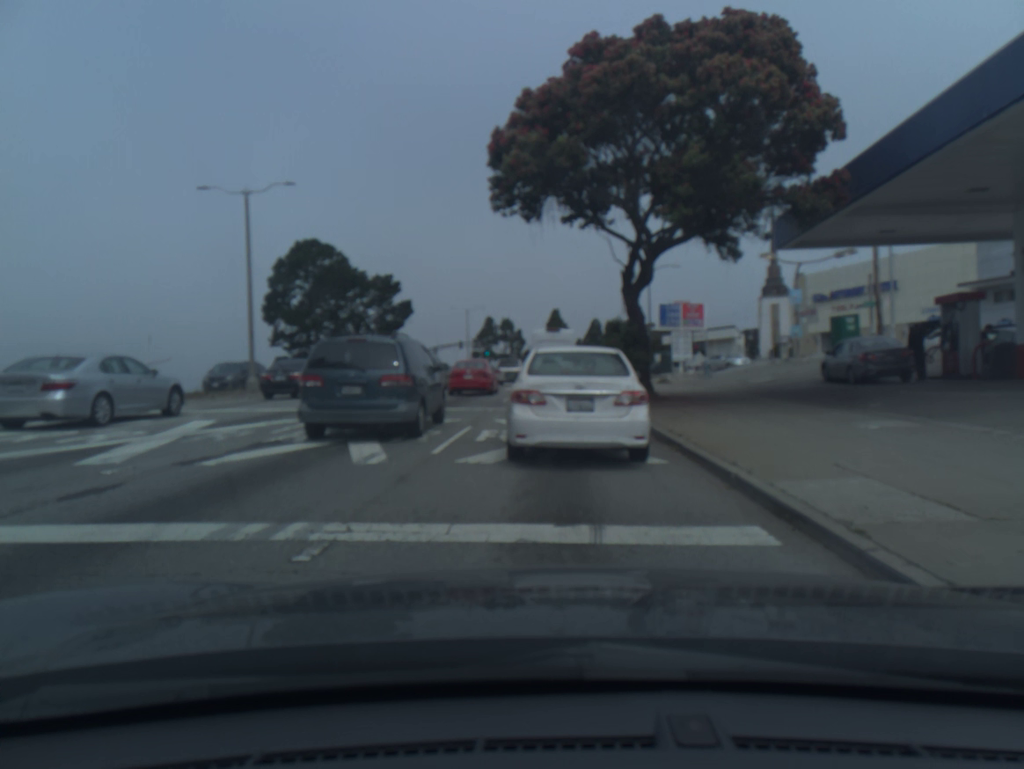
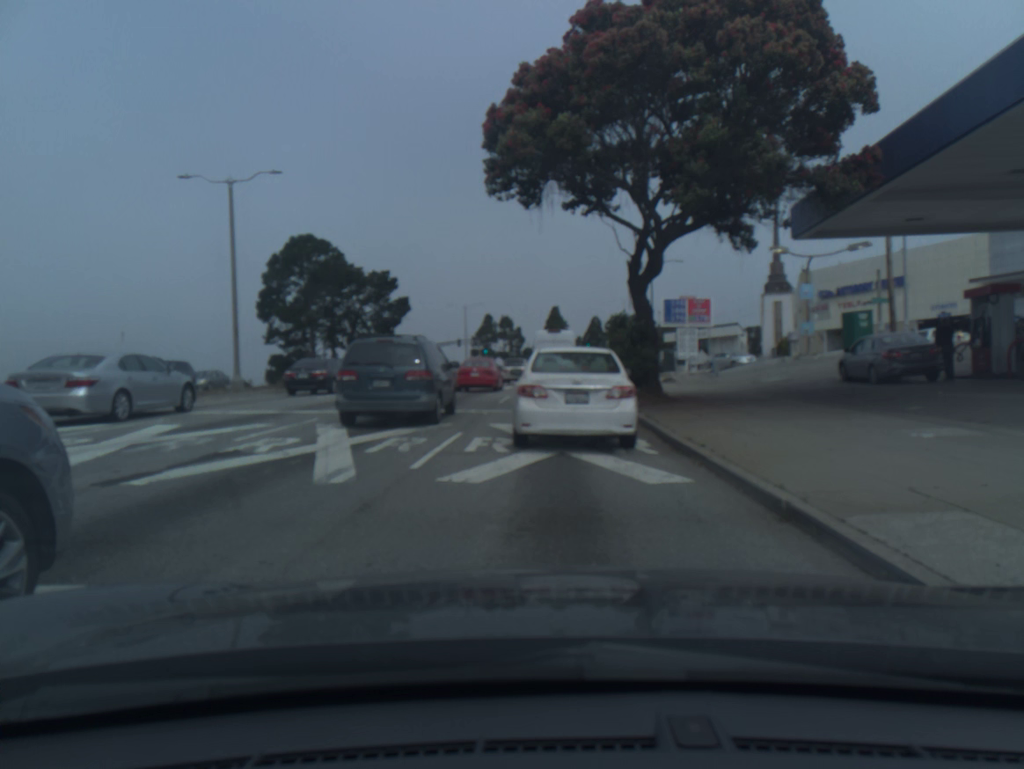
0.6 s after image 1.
(0.0, +1.6) m; 0°
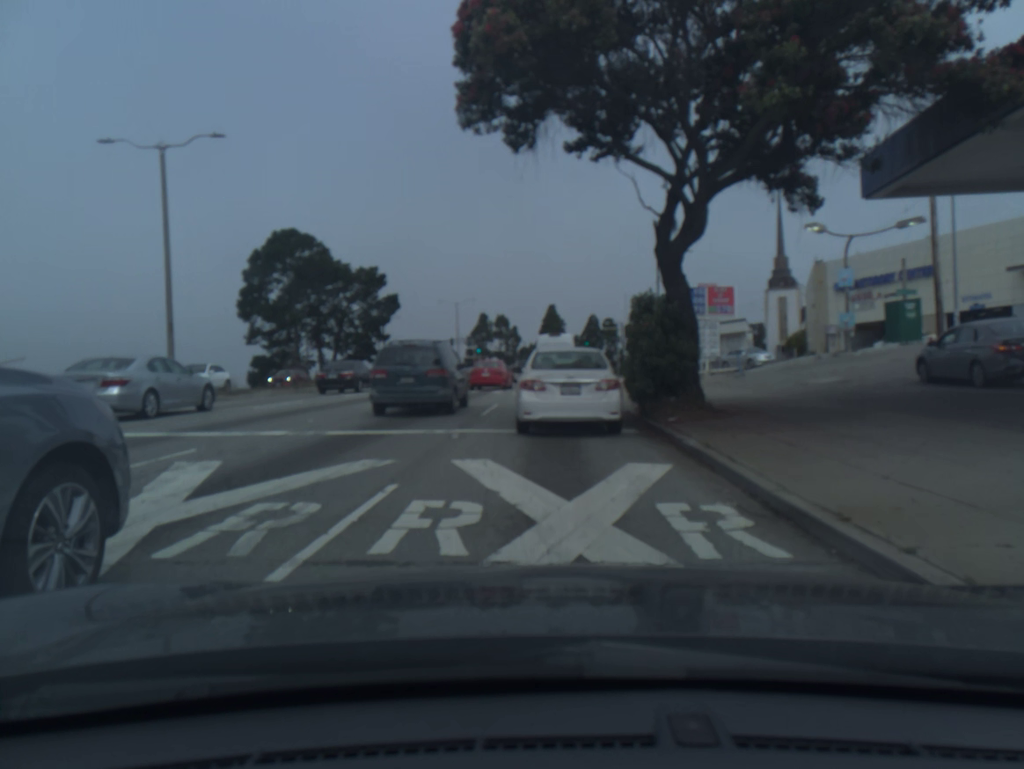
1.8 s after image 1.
(0.0, +5.5) m; 0°
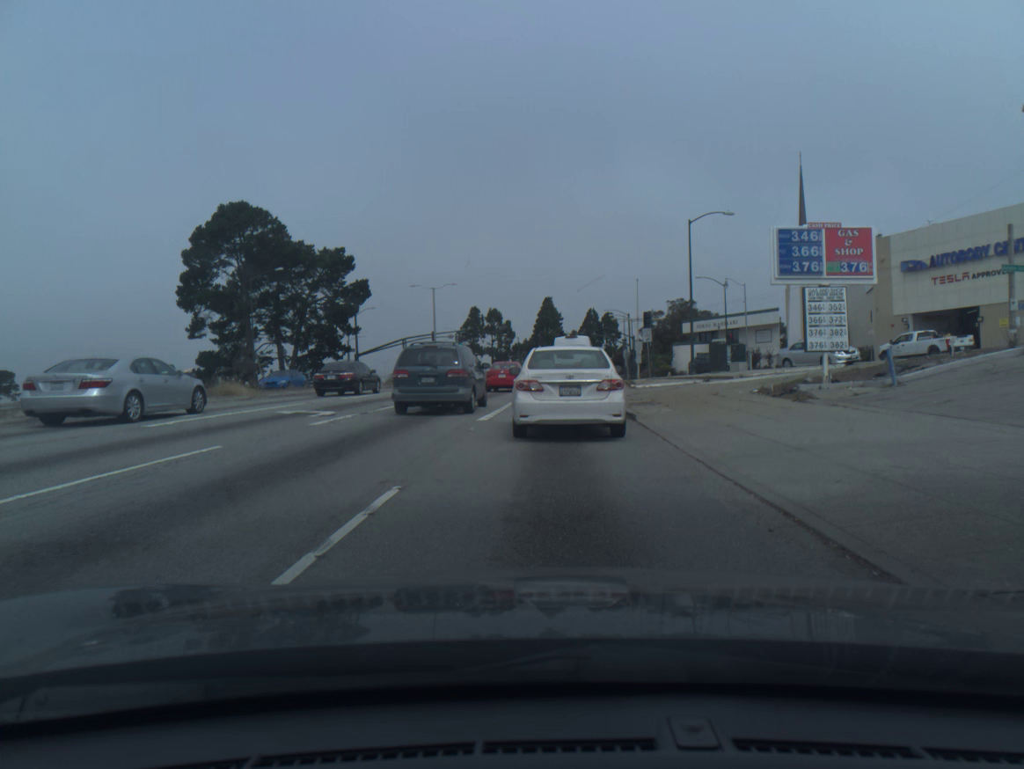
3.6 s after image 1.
(0.0, +14.4) m; 0°
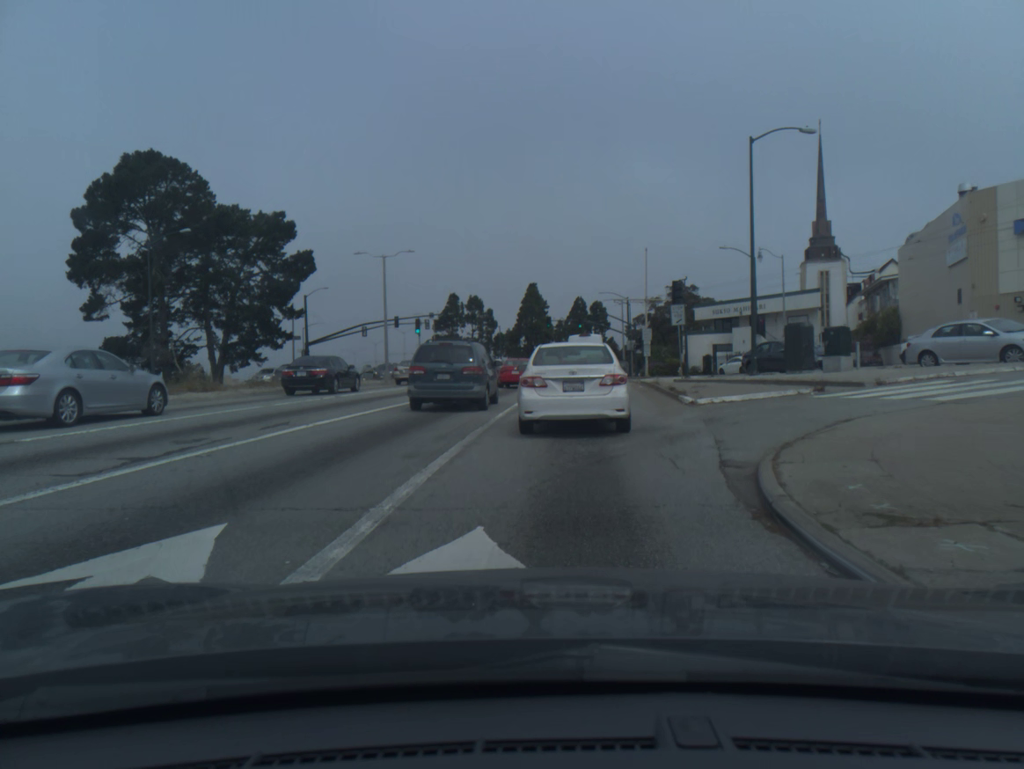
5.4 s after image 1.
(+0.2, +16.4) m; +2°
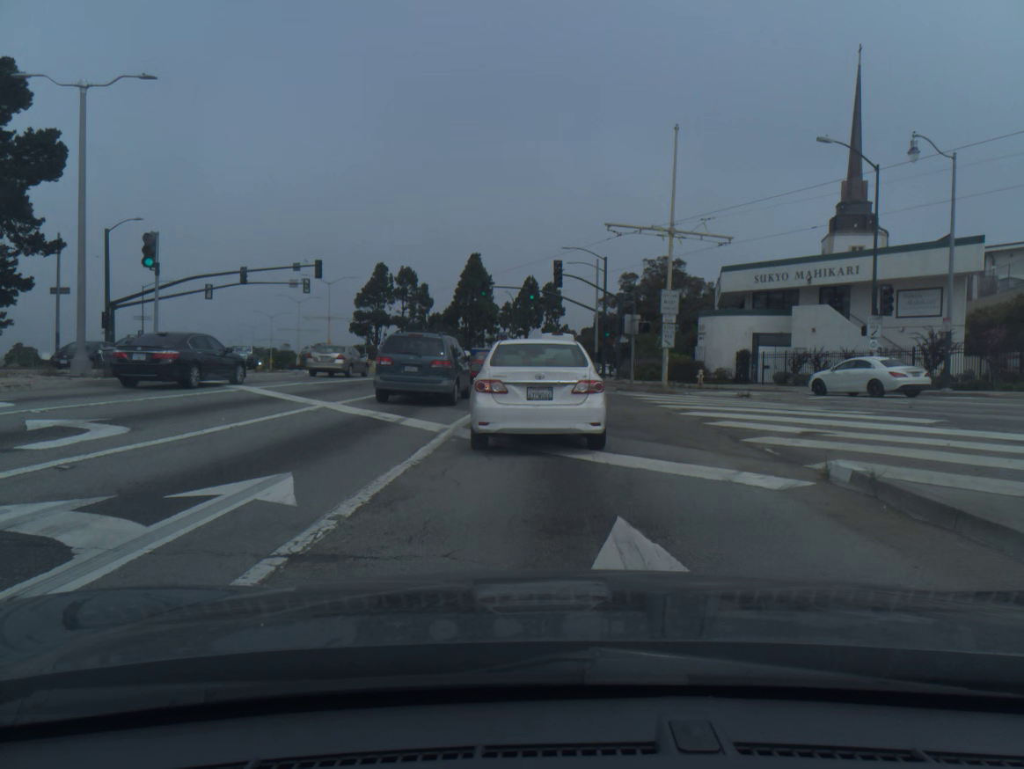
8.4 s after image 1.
(+1.3, +31.4) m; +3°
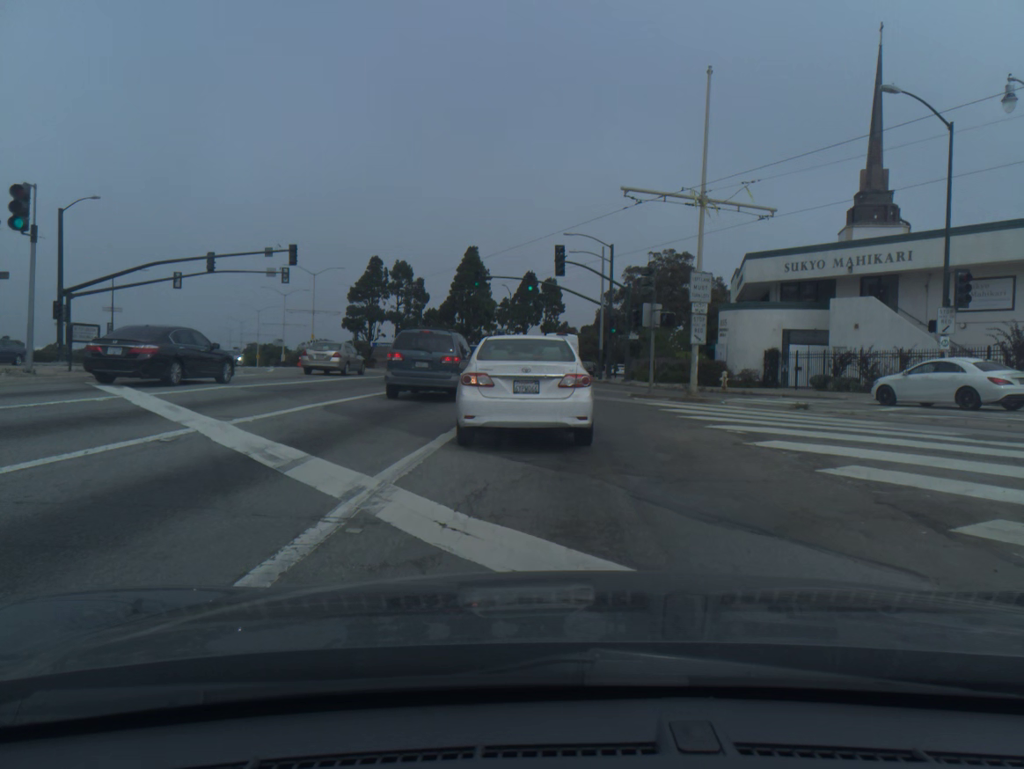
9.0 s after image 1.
(0.0, +5.9) m; 0°
